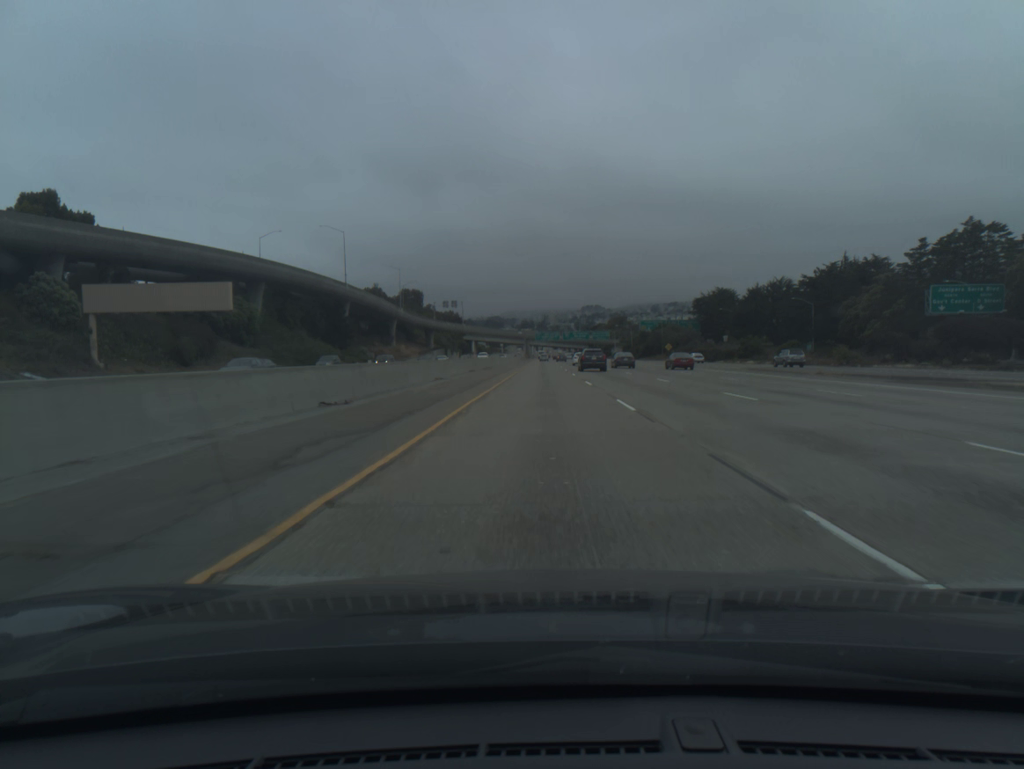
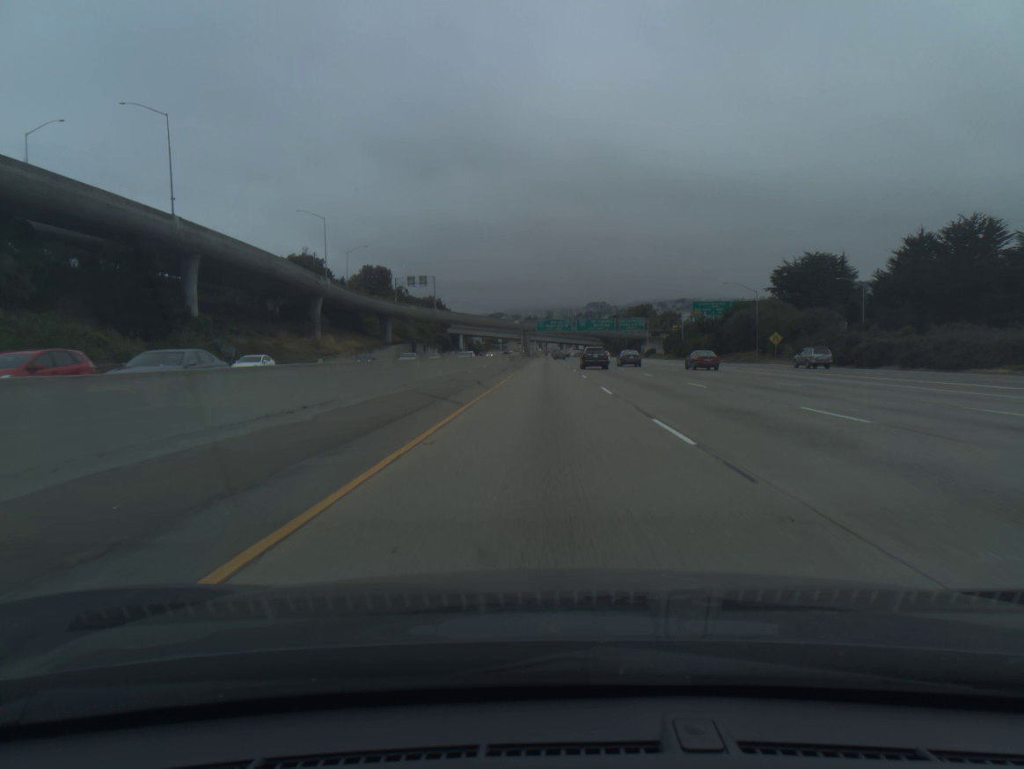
(-0.2, +78.8) m; 0°
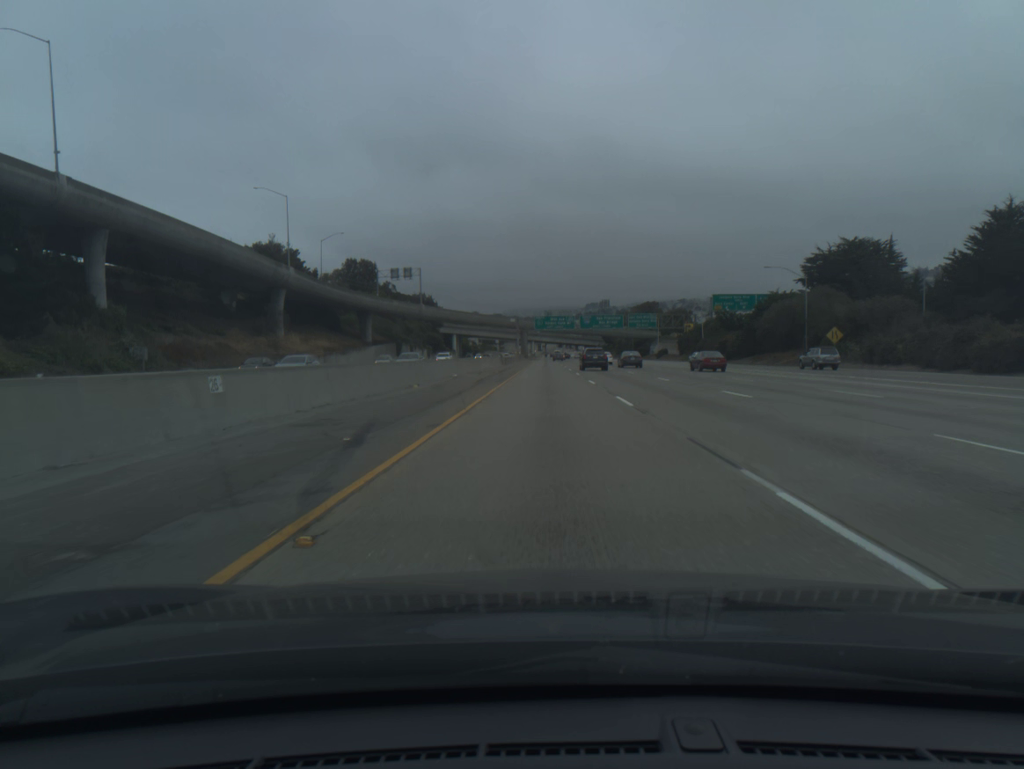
(0.0, +20.0) m; 0°
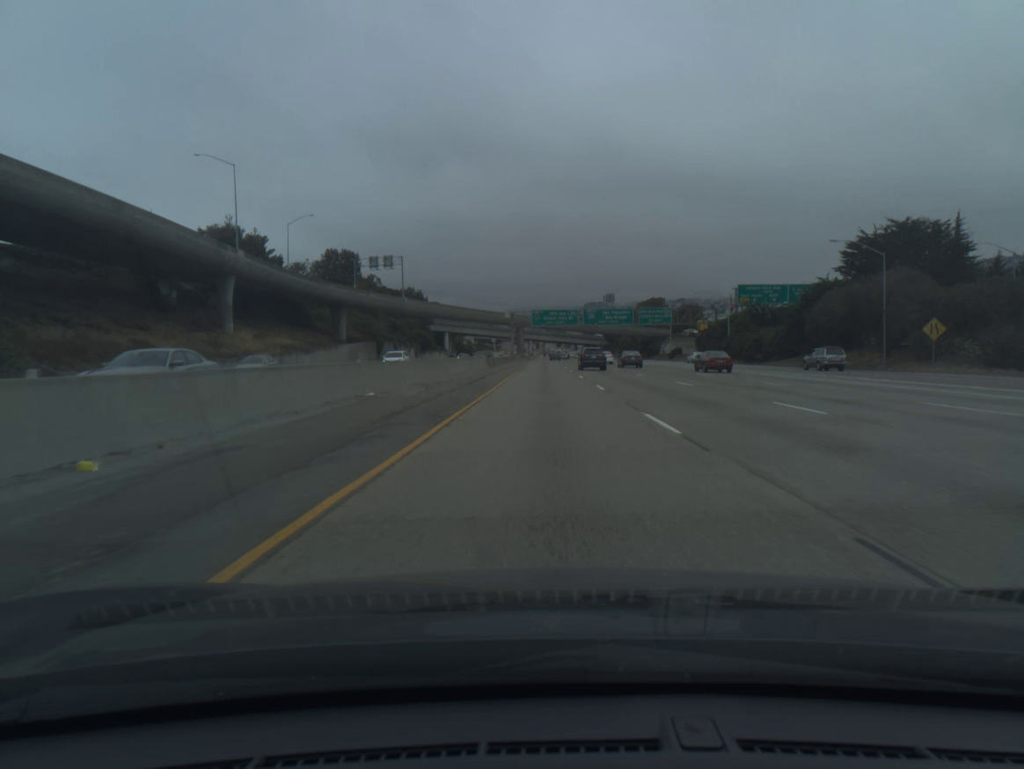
(0.0, +20.1) m; 0°
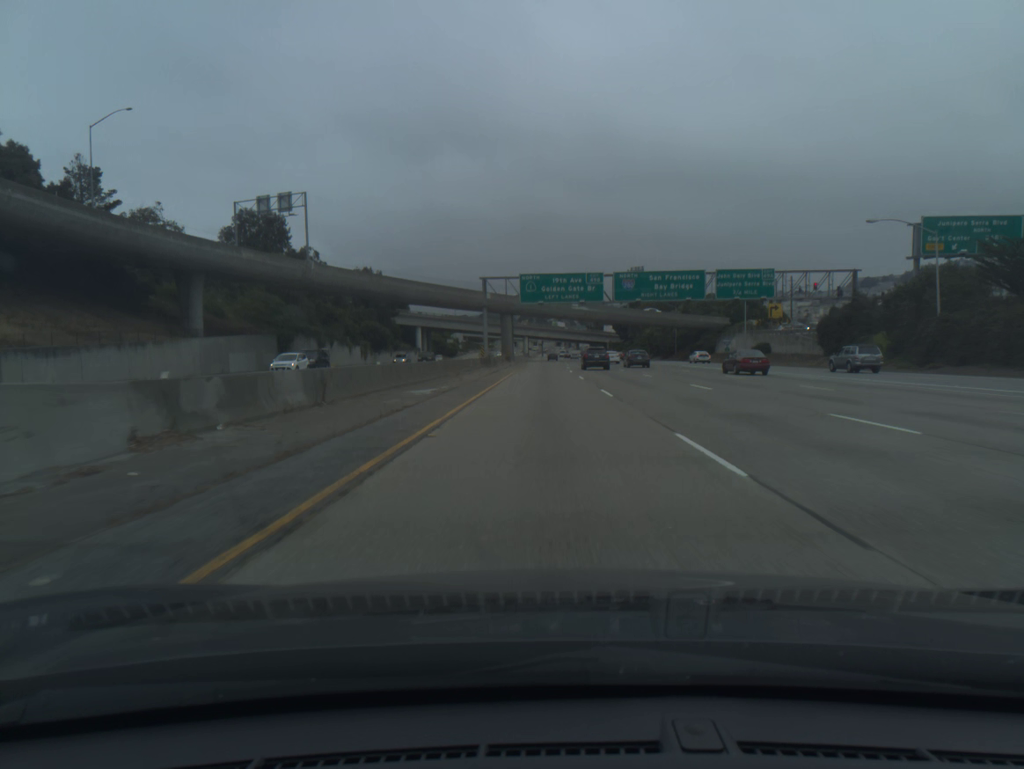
(+0.1, +61.2) m; 0°
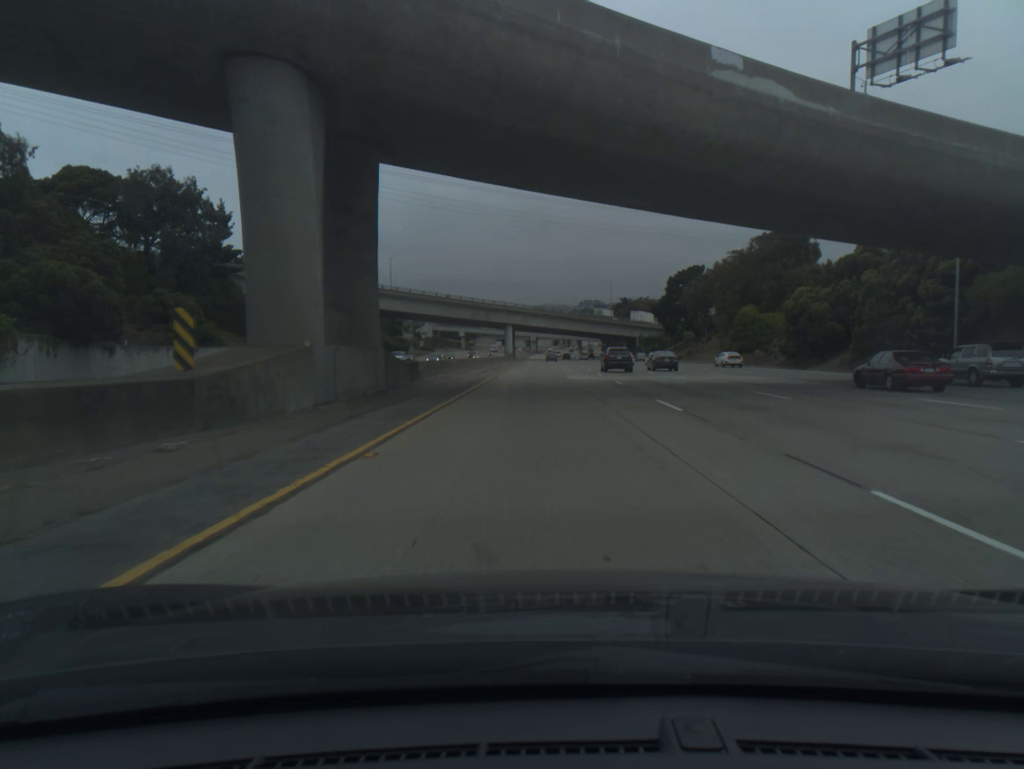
(+0.1, +104.3) m; +1°
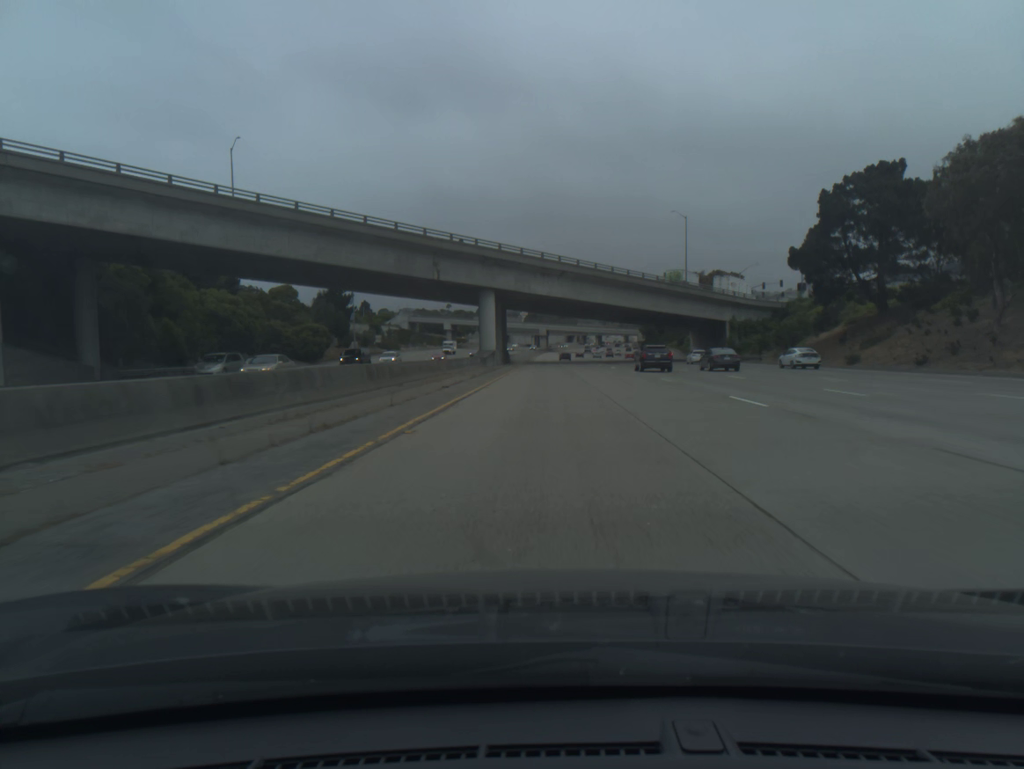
(-0.8, +85.3) m; -1°
